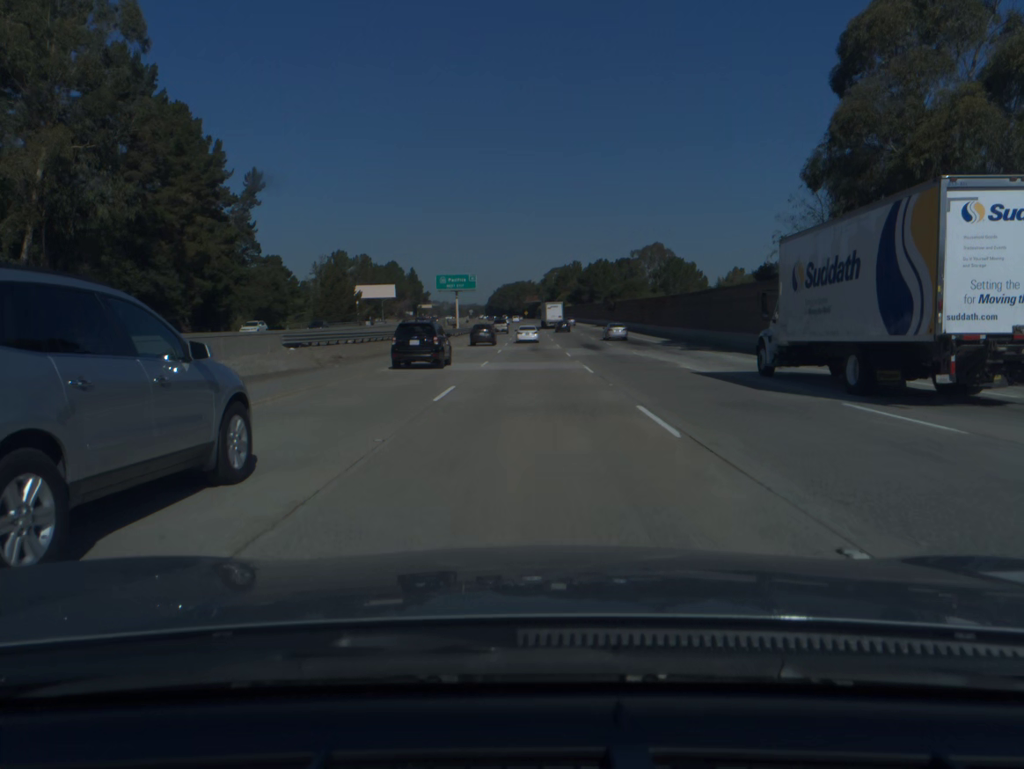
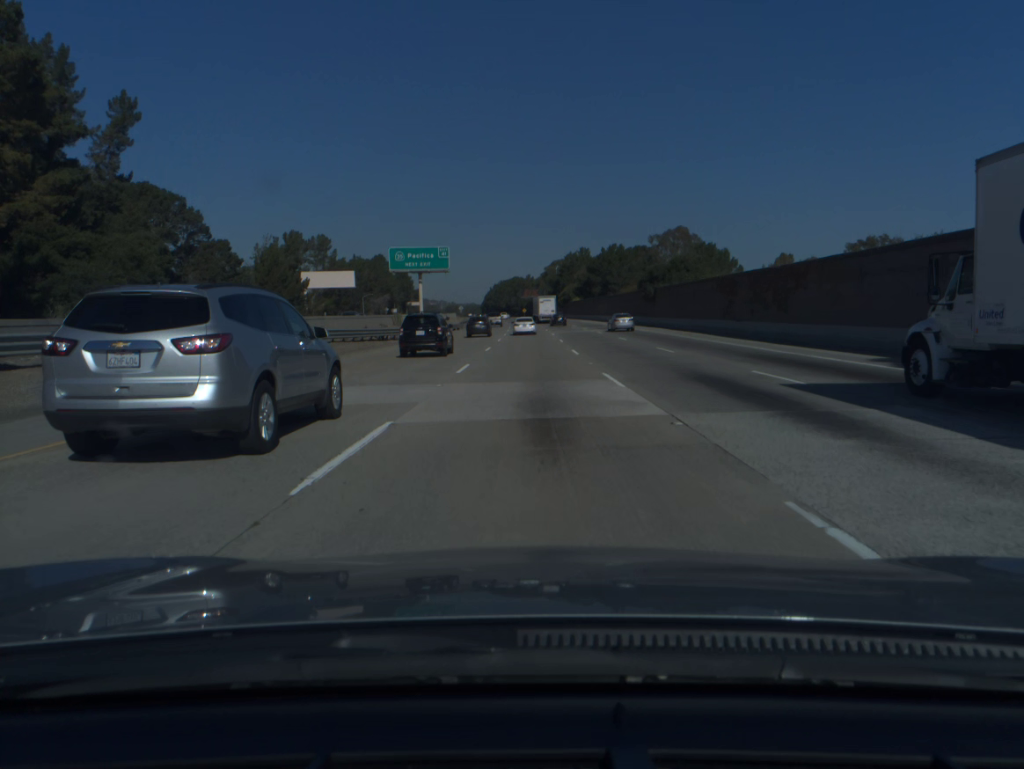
(+0.1, +38.2) m; 0°
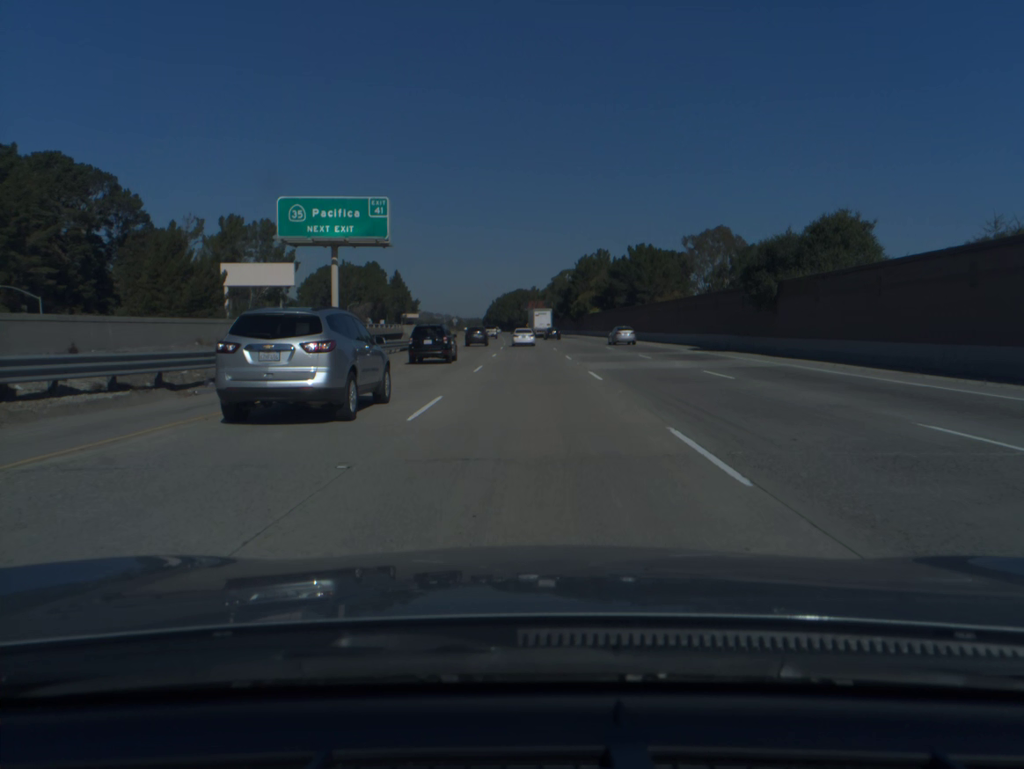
(-0.2, +37.9) m; 0°
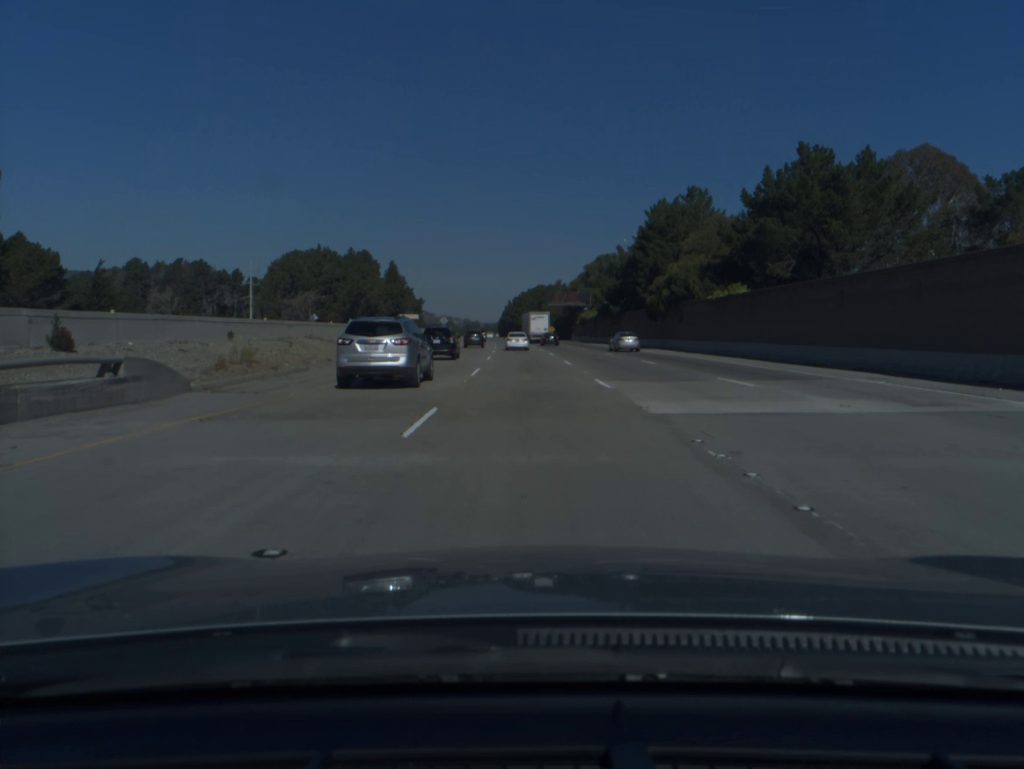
(-0.8, +75.6) m; -1°
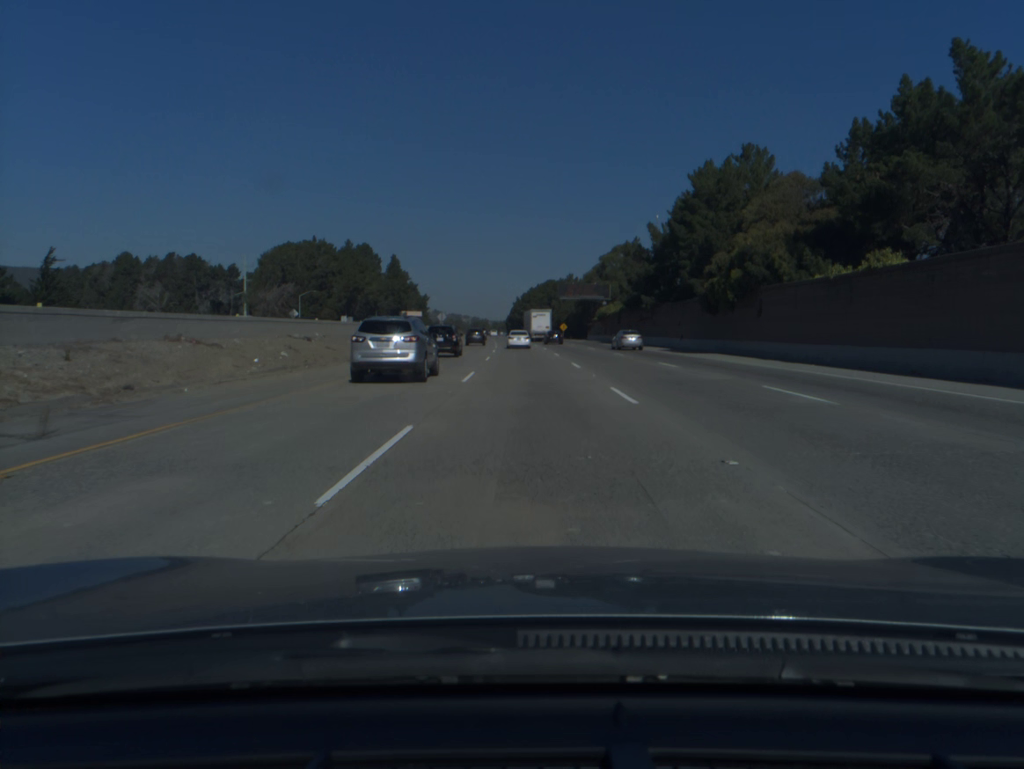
(-0.1, +18.9) m; -1°
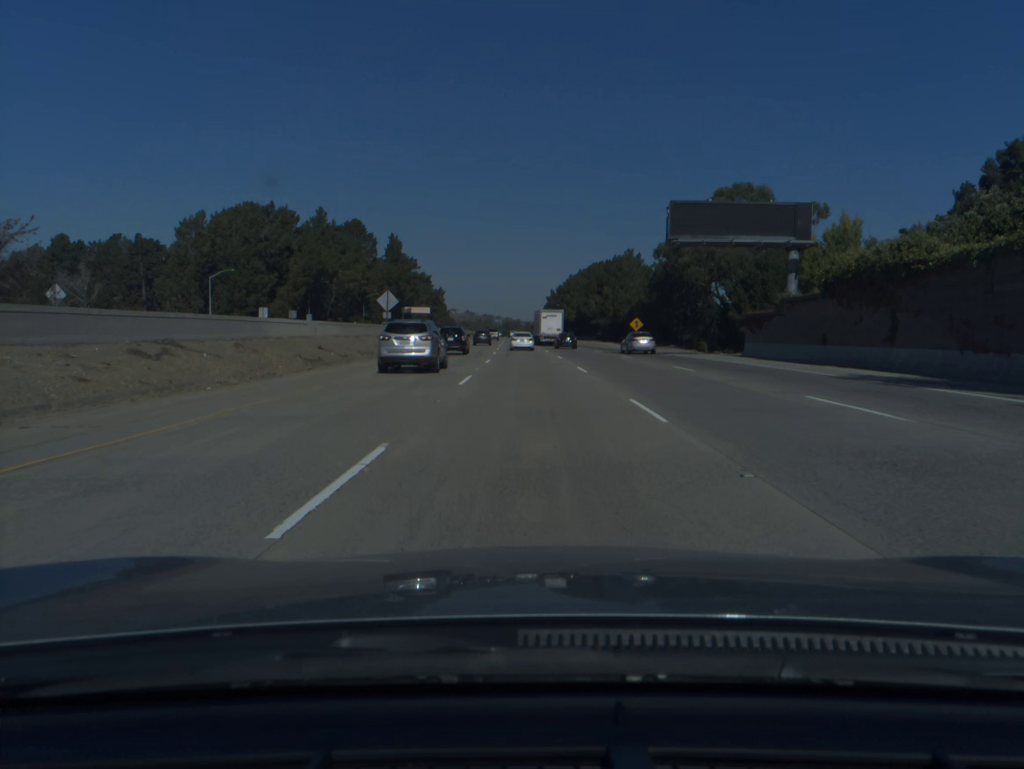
(-1.7, +75.5) m; -3°
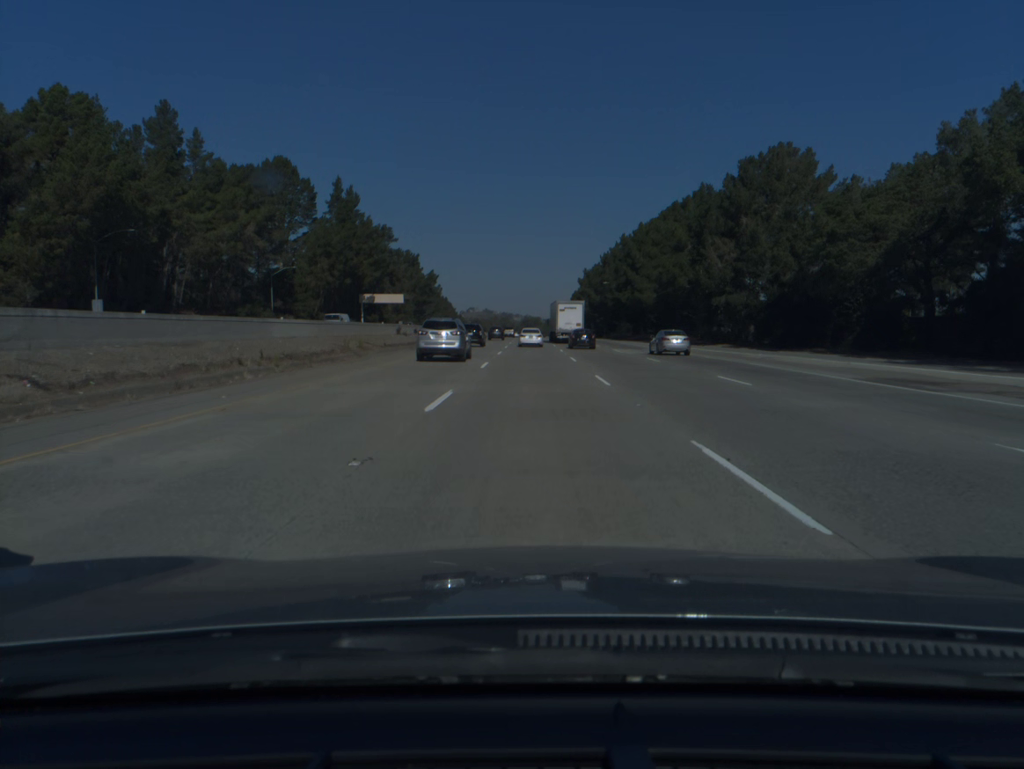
(-1.7, +94.5) m; -1°
